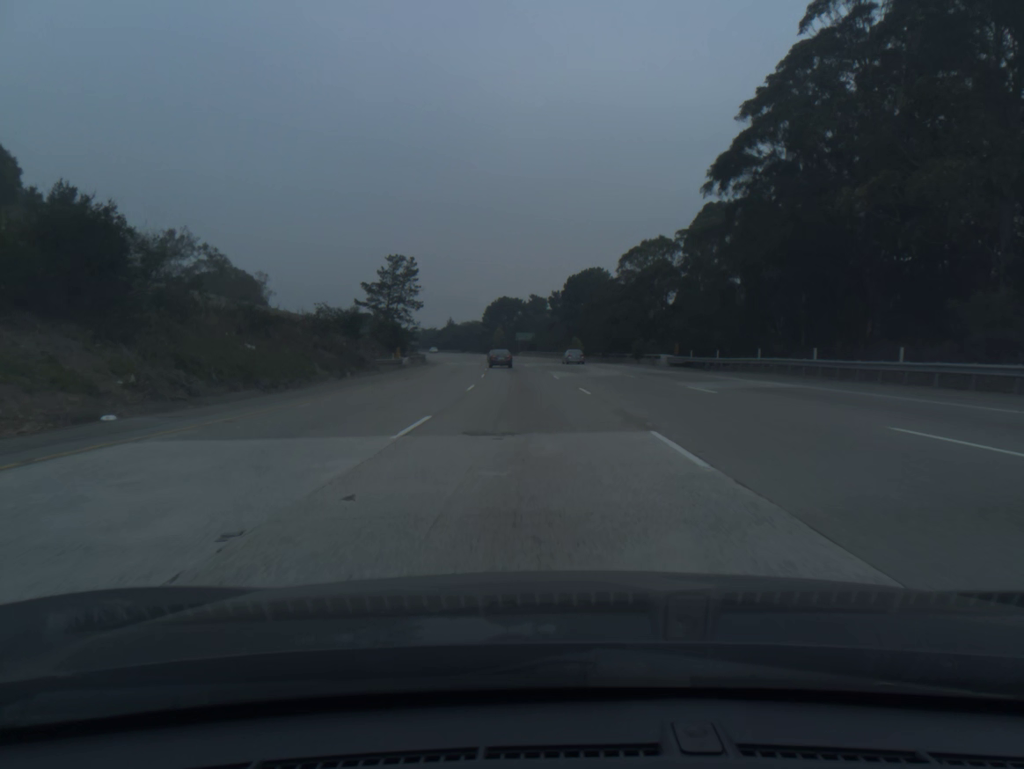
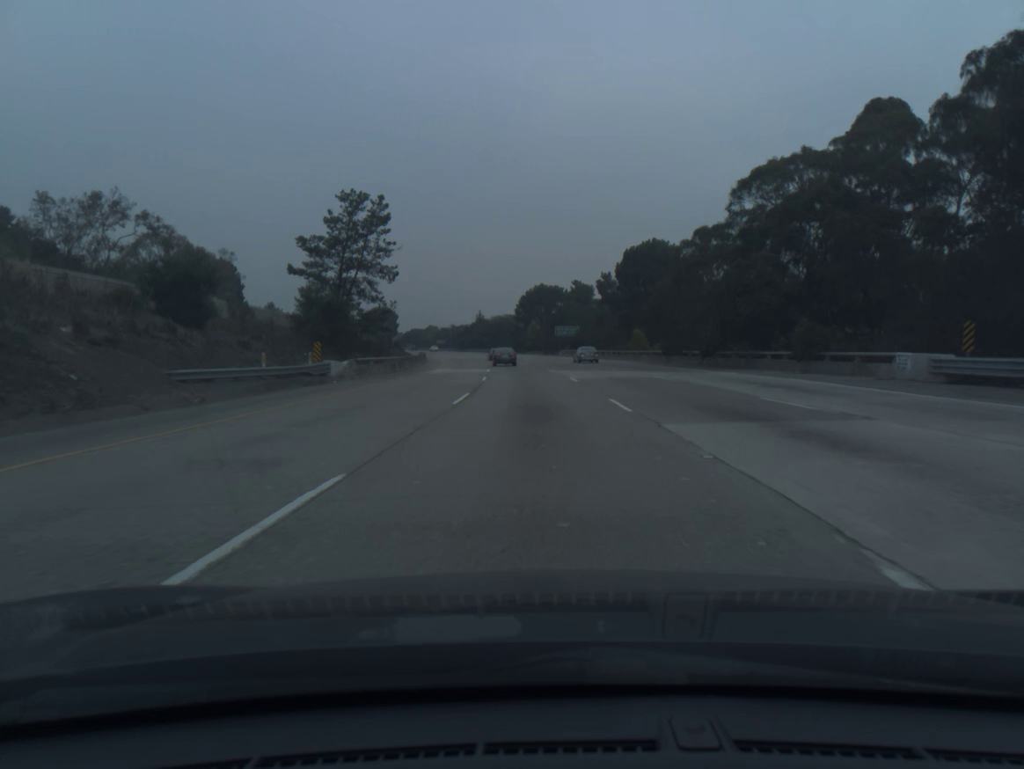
(-1.0, +36.6) m; -3°
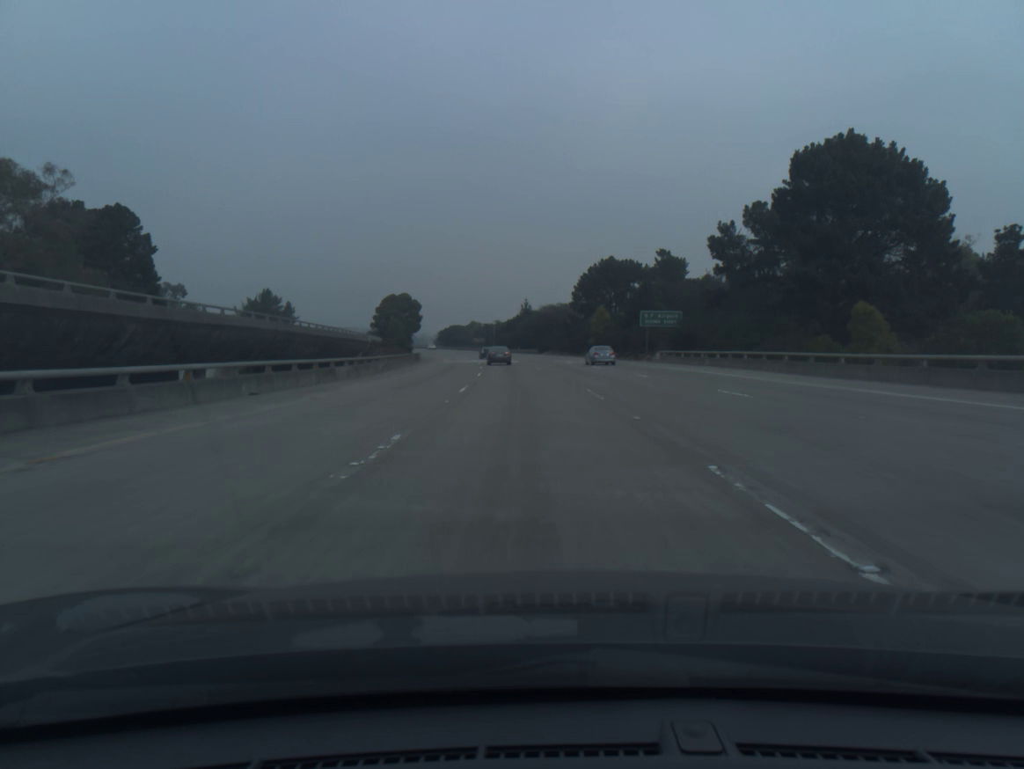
(-1.9, +54.8) m; -4°
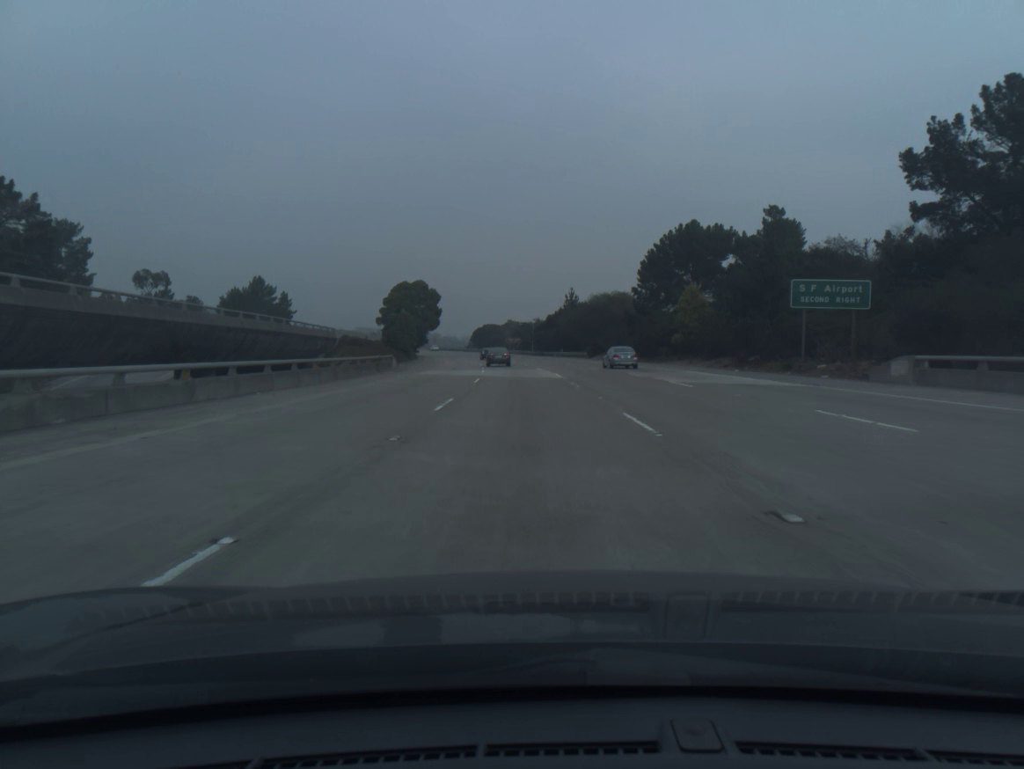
(-1.0, +36.5) m; -3°
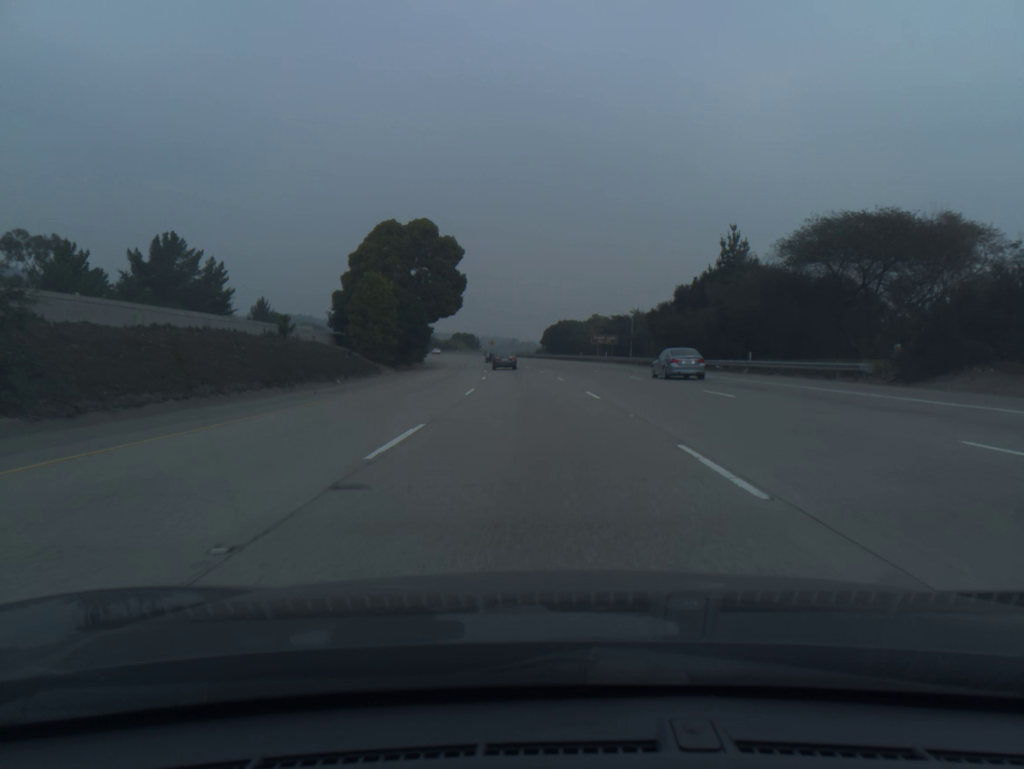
(-3.7, +72.6) m; -6°
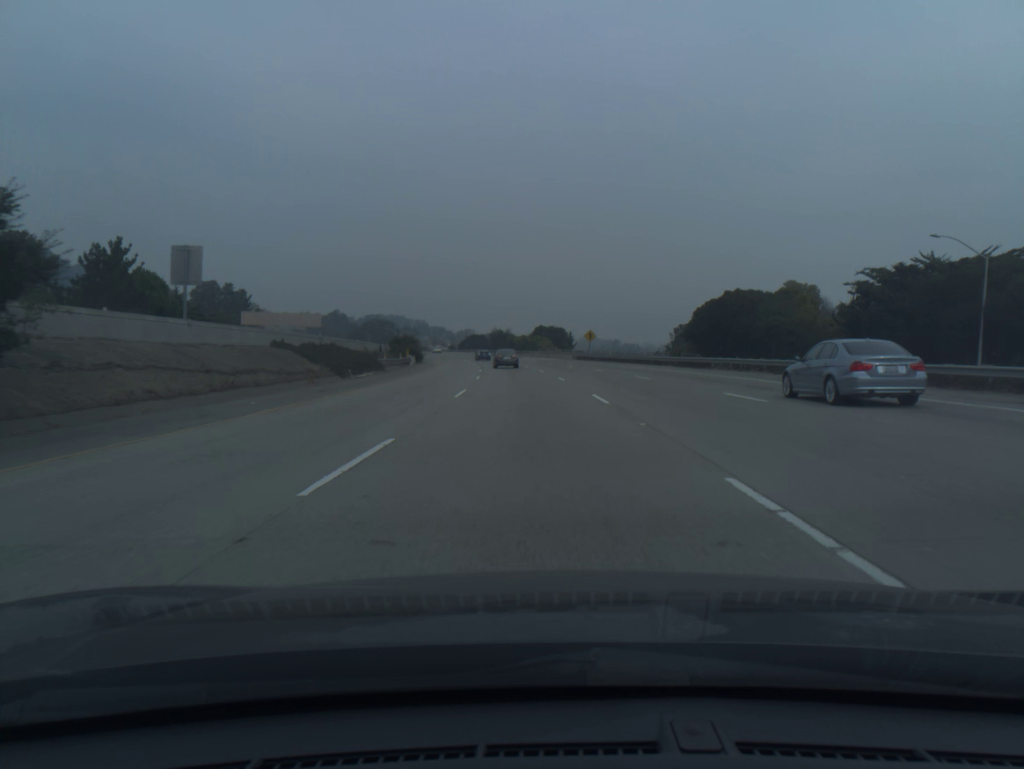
(-5.5, +90.2) m; -7°
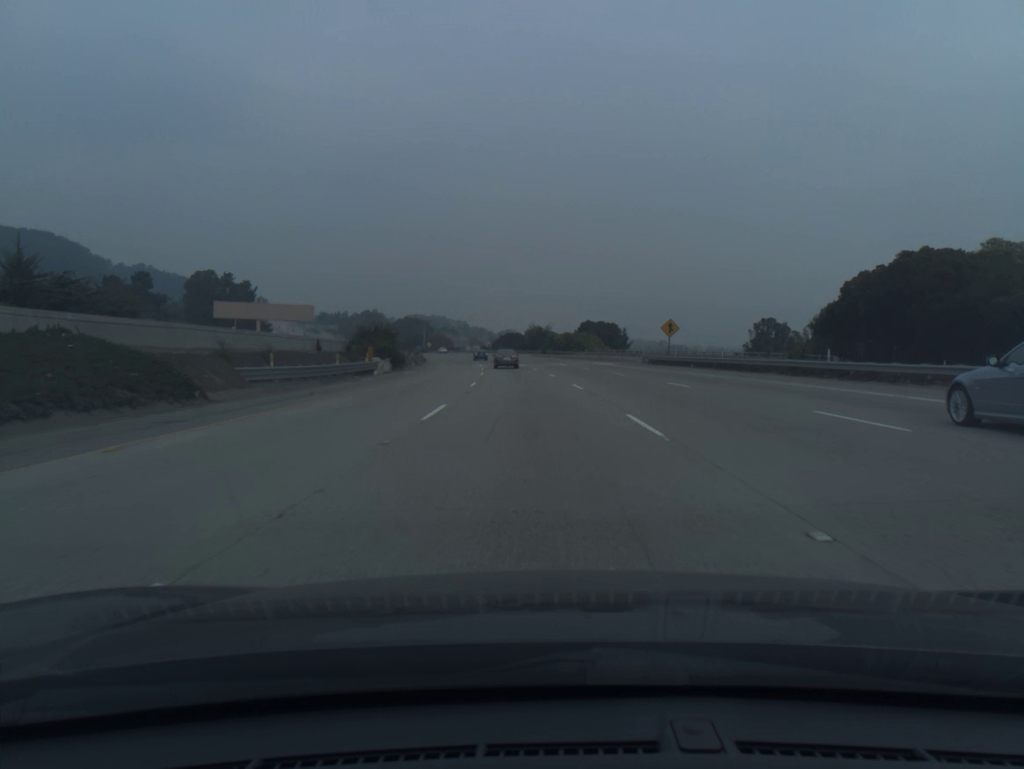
(-1.0, +36.1) m; -3°
